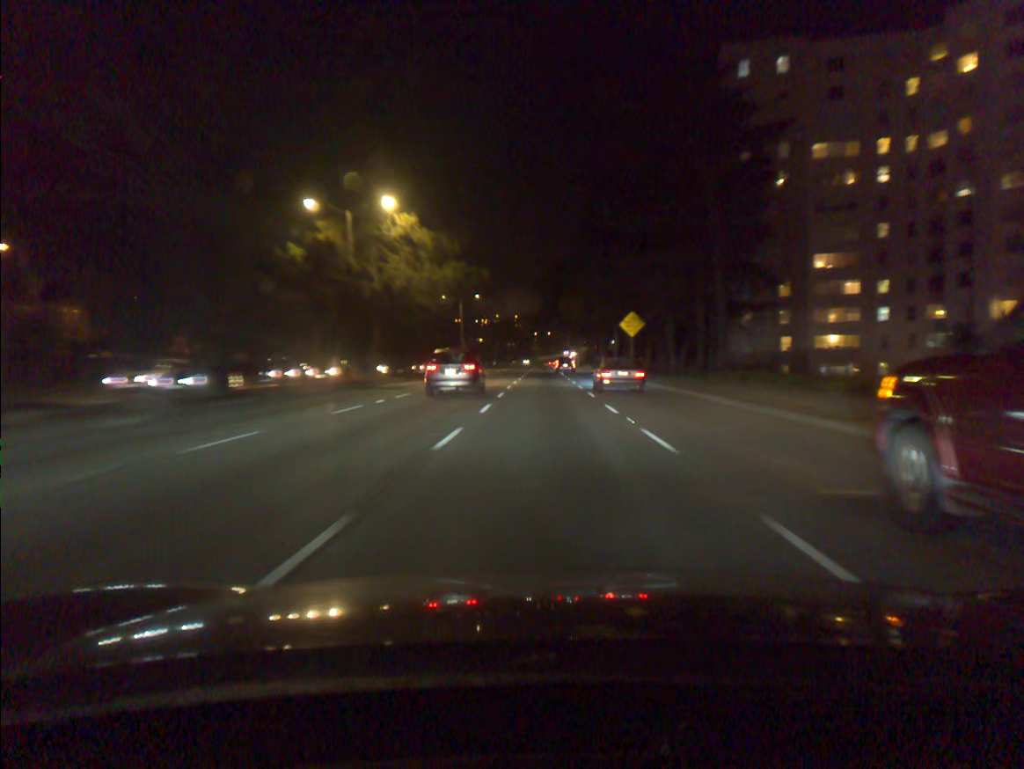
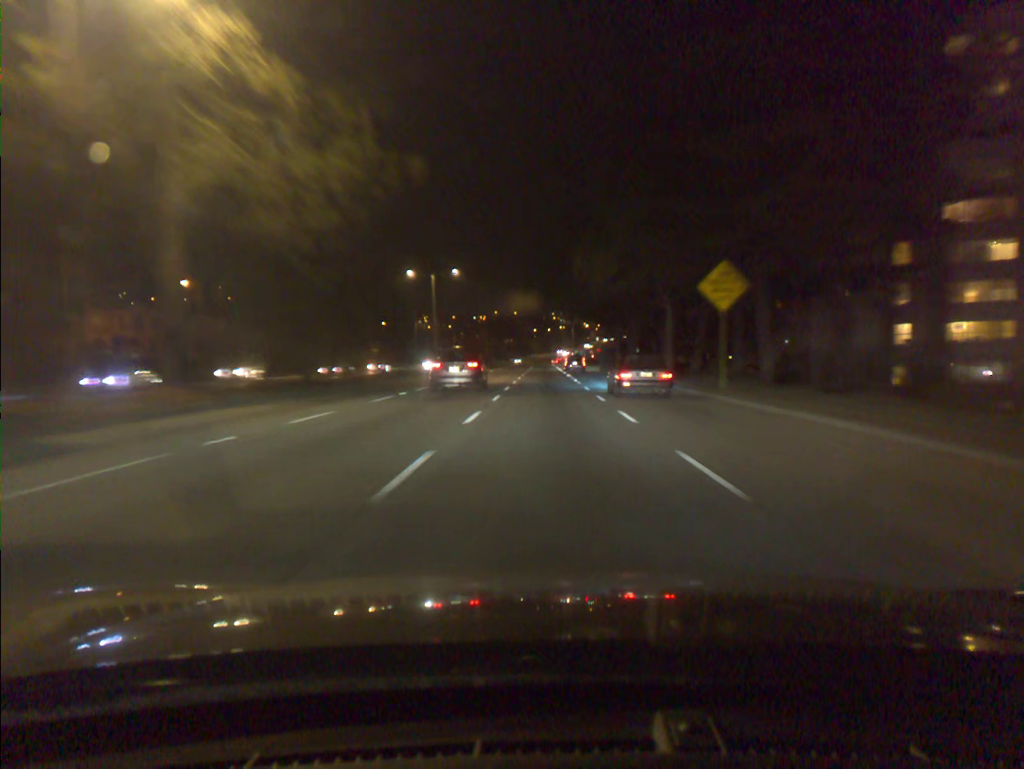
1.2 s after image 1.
(0.0, +25.7) m; 0°
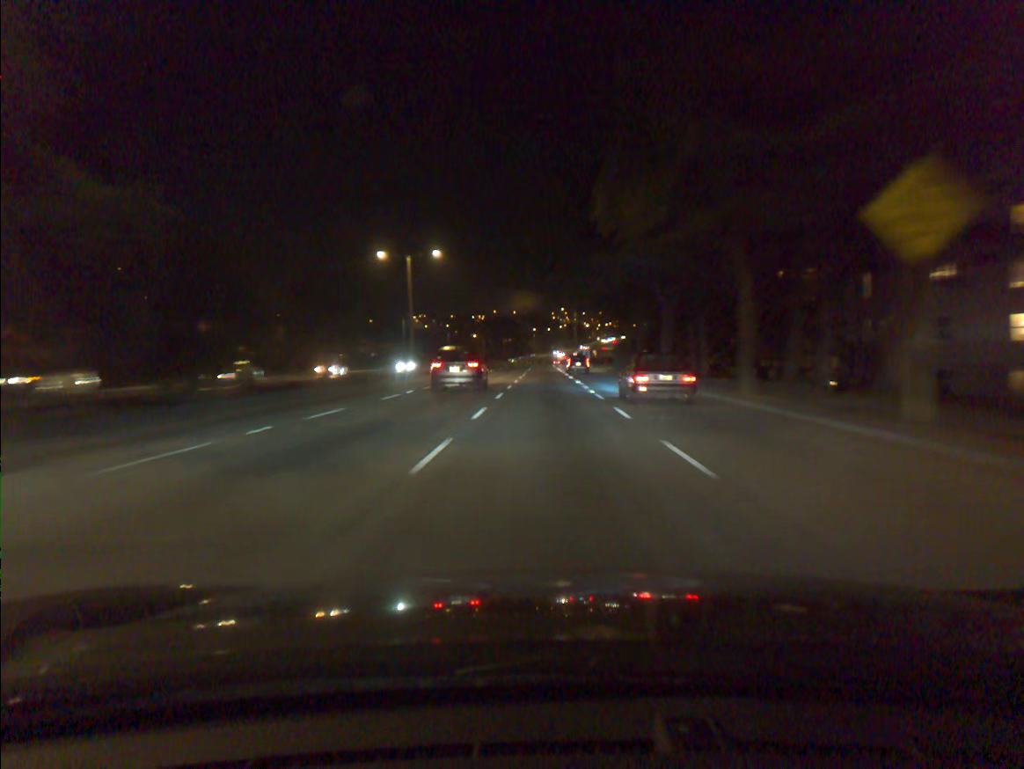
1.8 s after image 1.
(0.0, +13.4) m; 0°
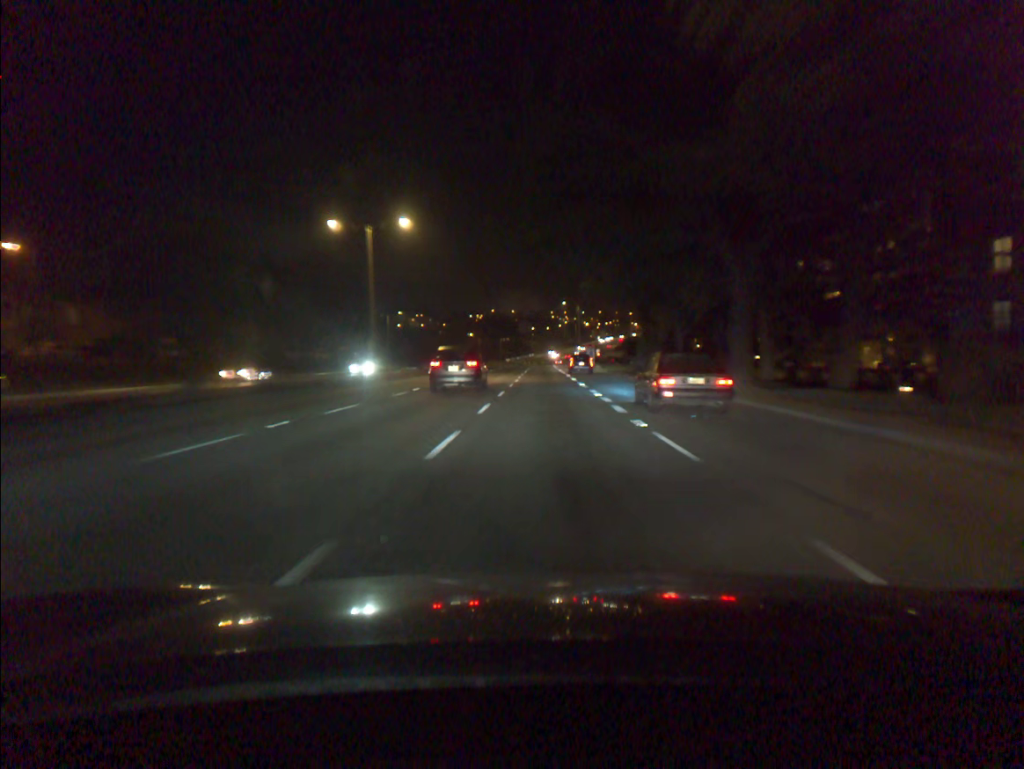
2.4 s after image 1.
(0.0, +13.7) m; 0°
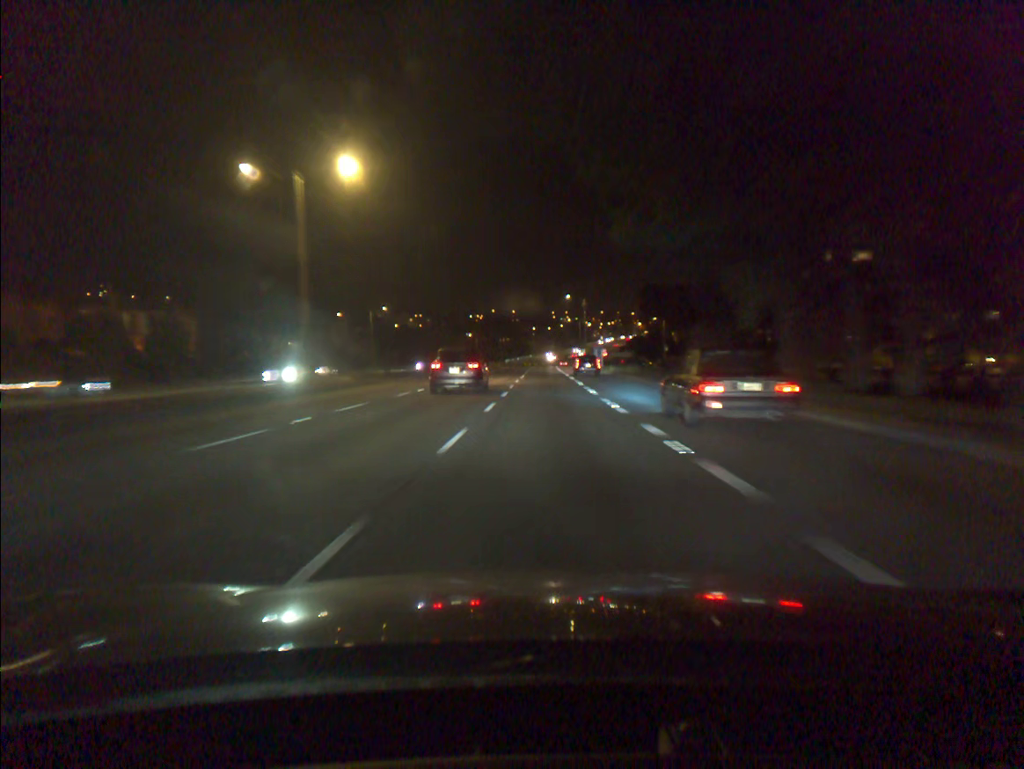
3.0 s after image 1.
(0.0, +14.0) m; 0°
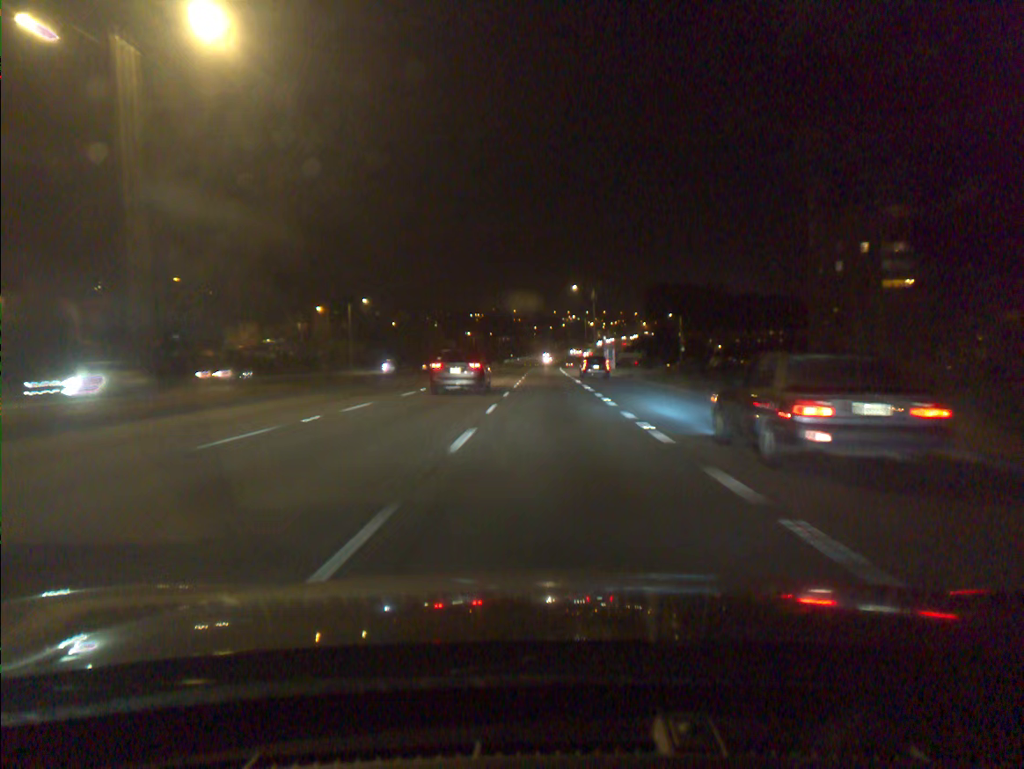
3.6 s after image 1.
(0.0, +14.3) m; 0°
